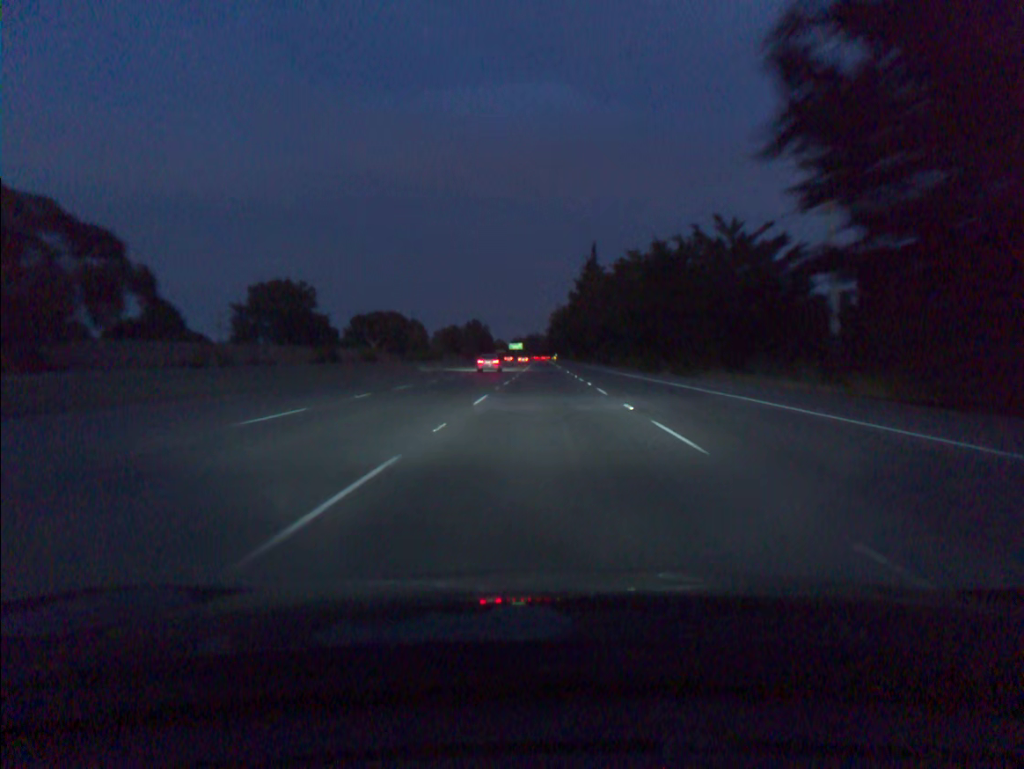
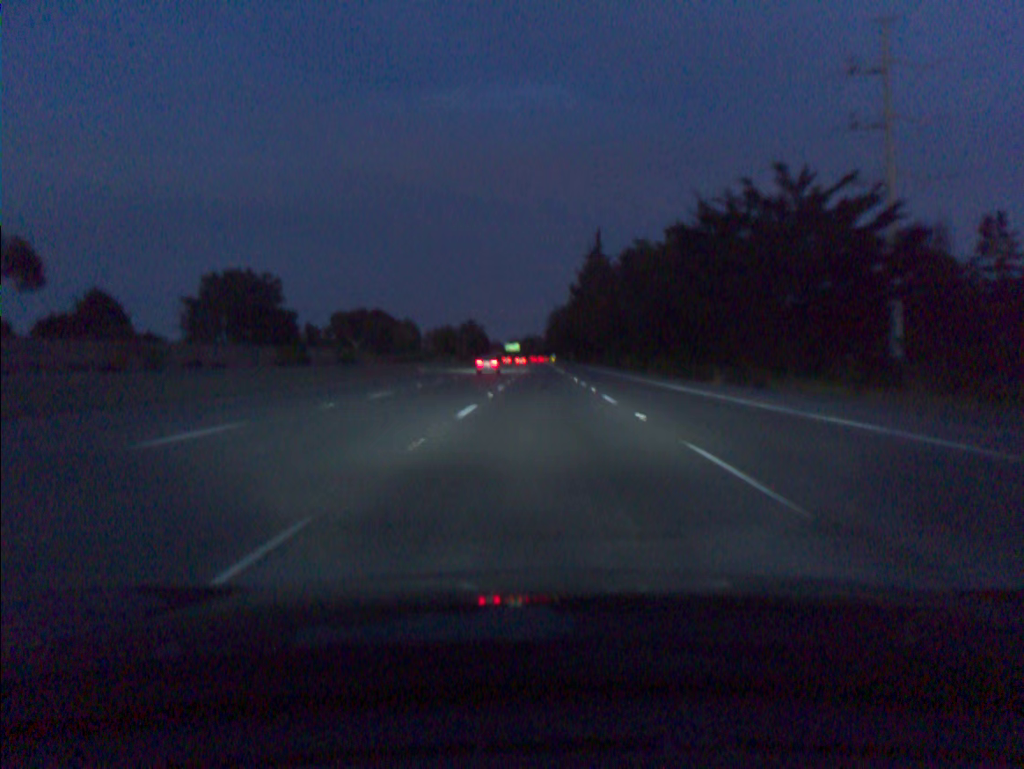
(0.0, +18.1) m; 0°
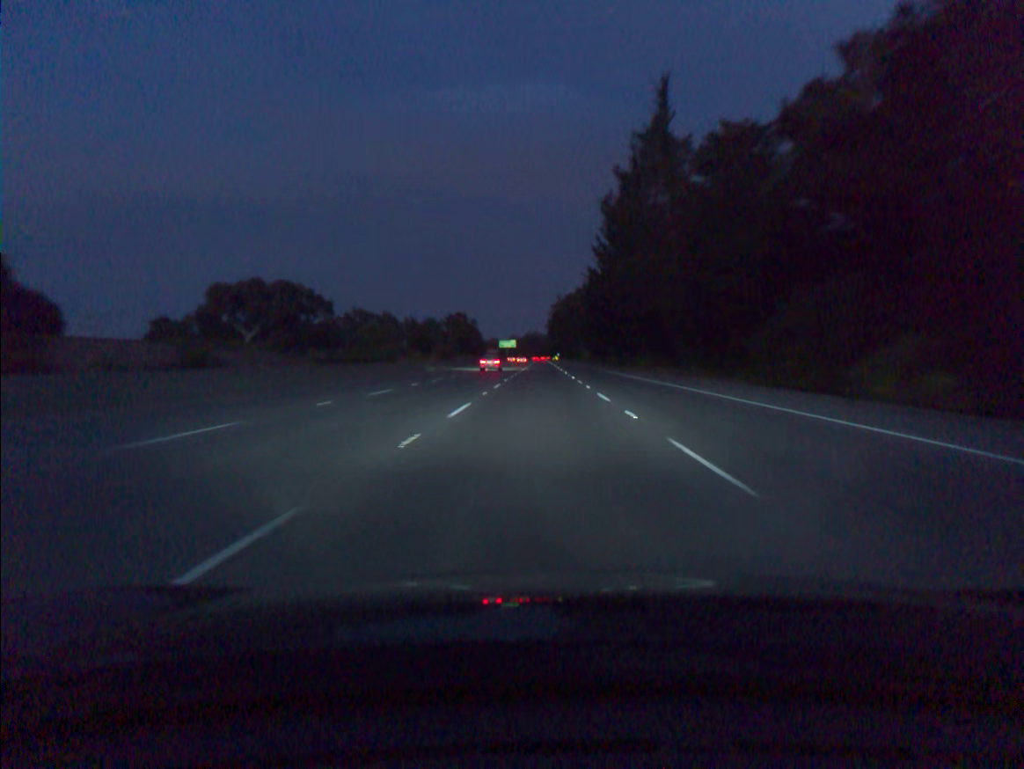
(+0.1, +72.7) m; 0°
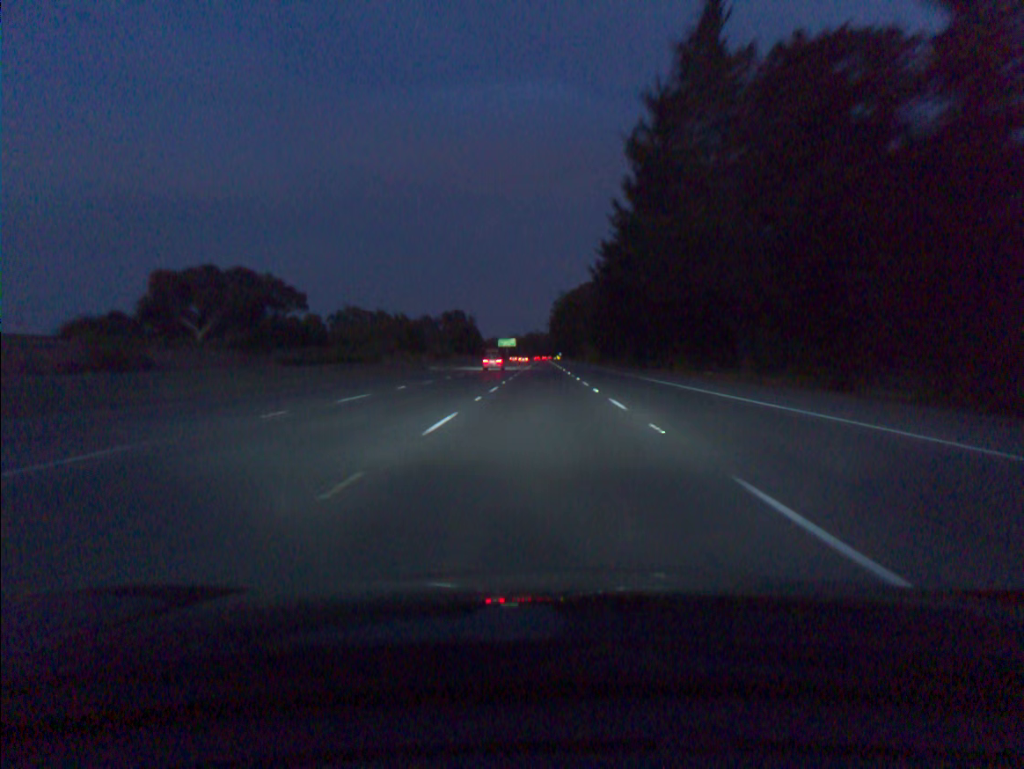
(0.0, +18.2) m; 0°
